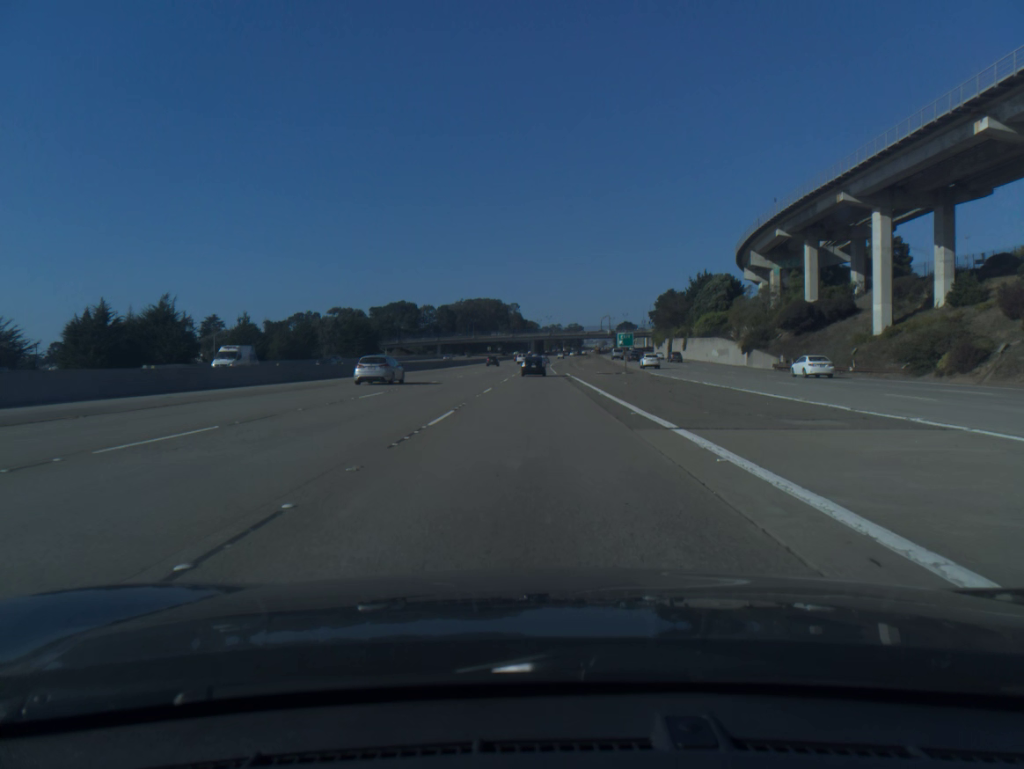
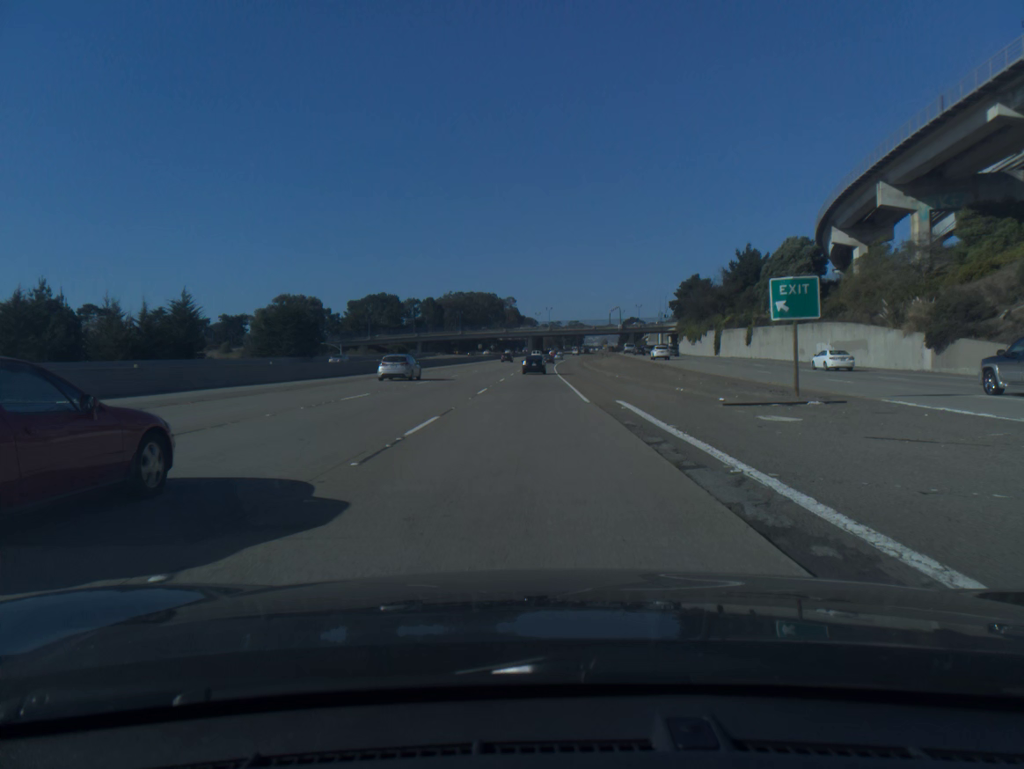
(+0.1, +45.4) m; 0°
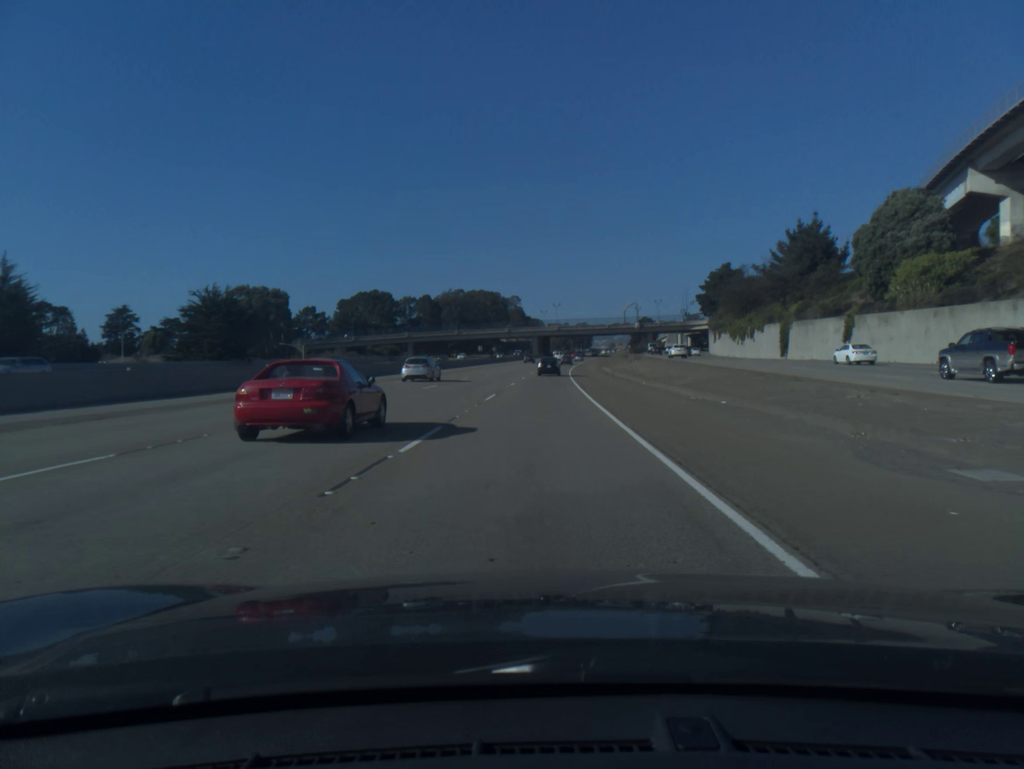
(-0.1, +30.7) m; 0°
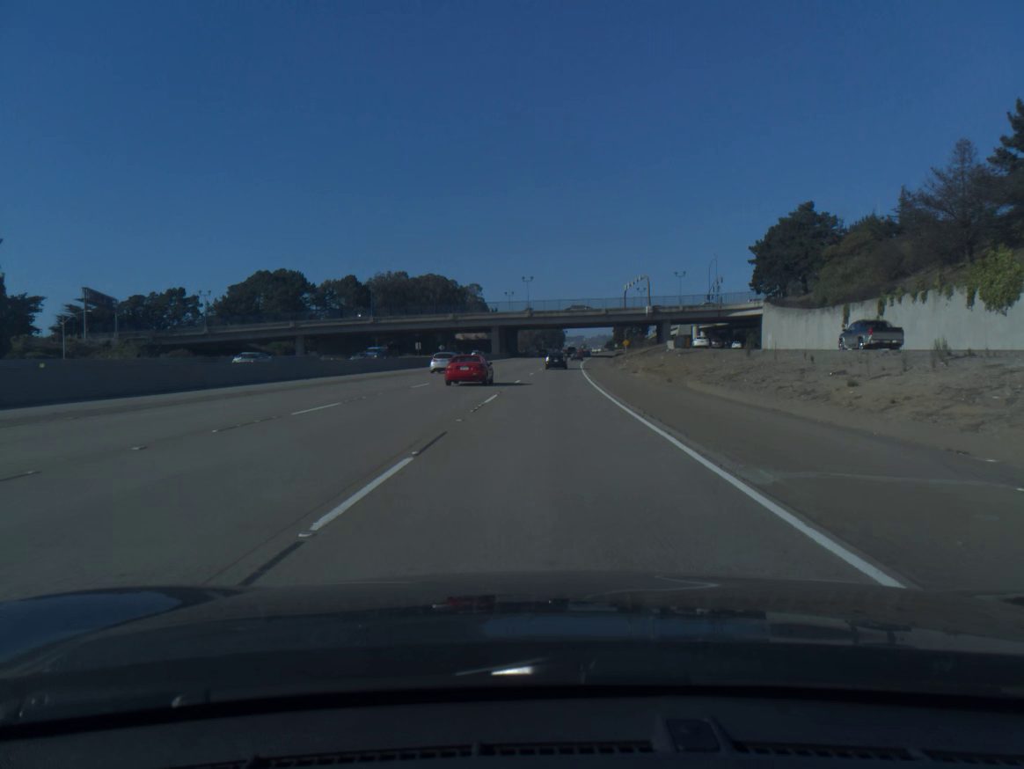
(+1.1, +77.1) m; +2°
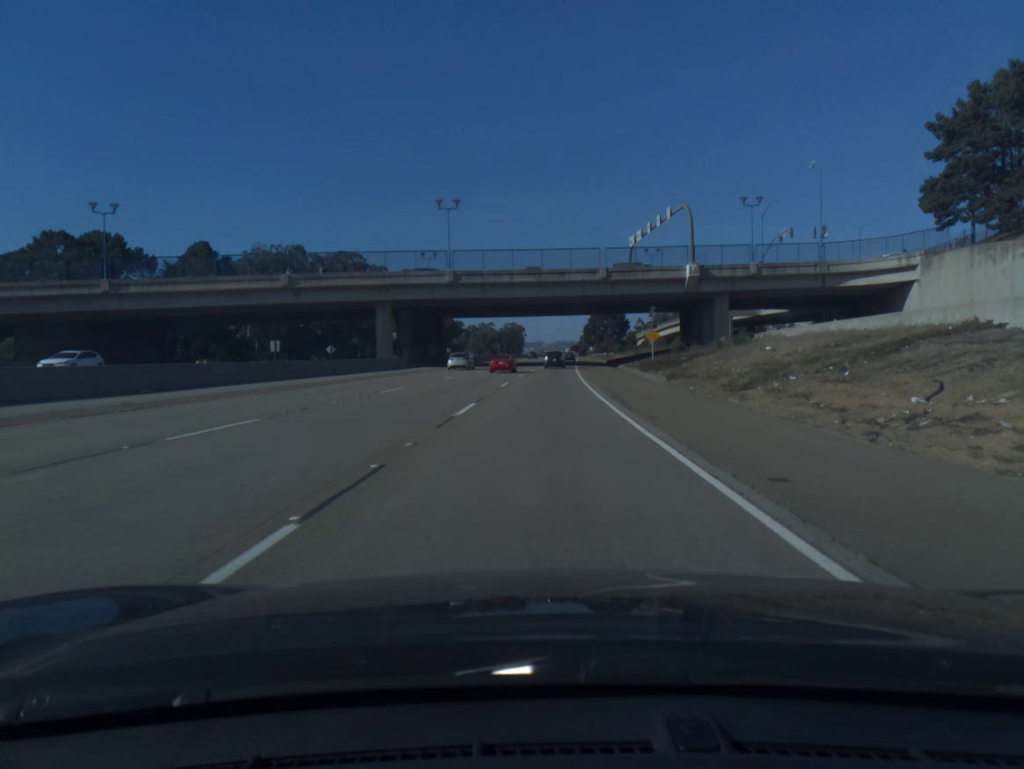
(+2.3, +76.4) m; +3°
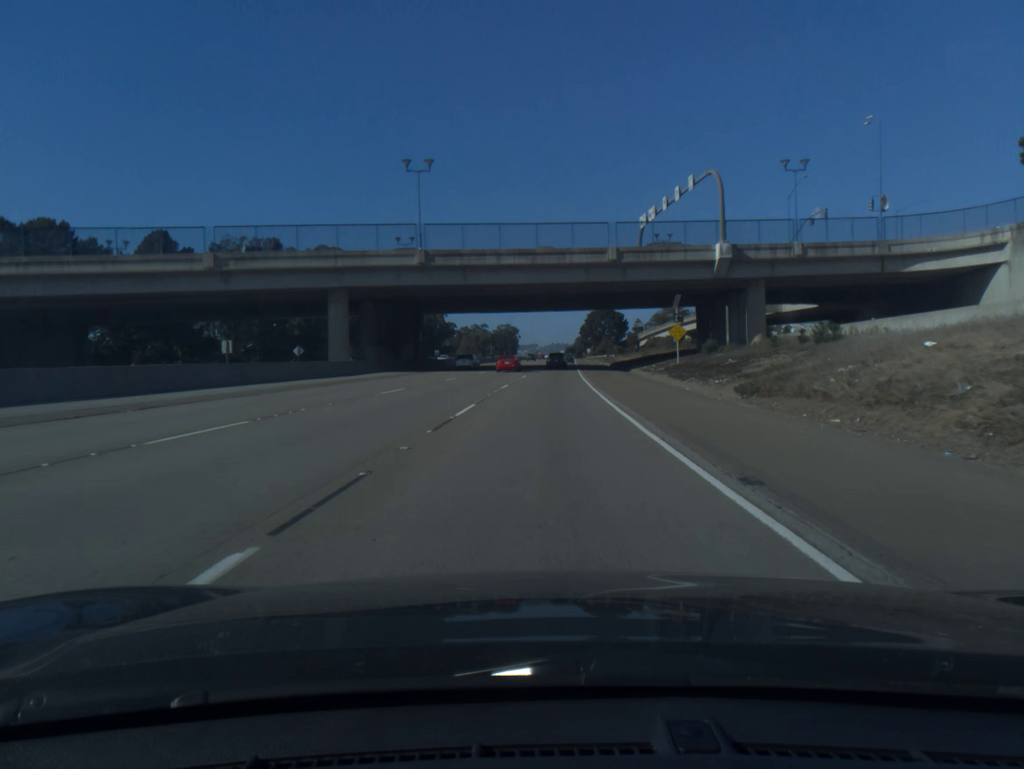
(+0.1, +15.2) m; 0°
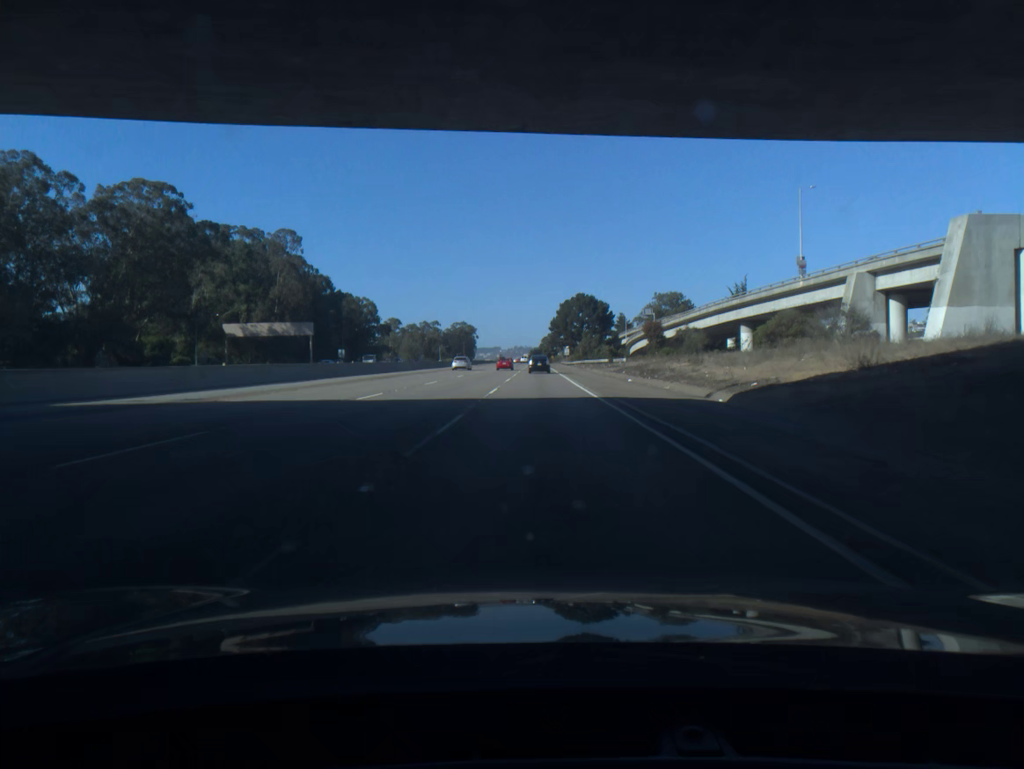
(+1.6, +75.7) m; +3°
